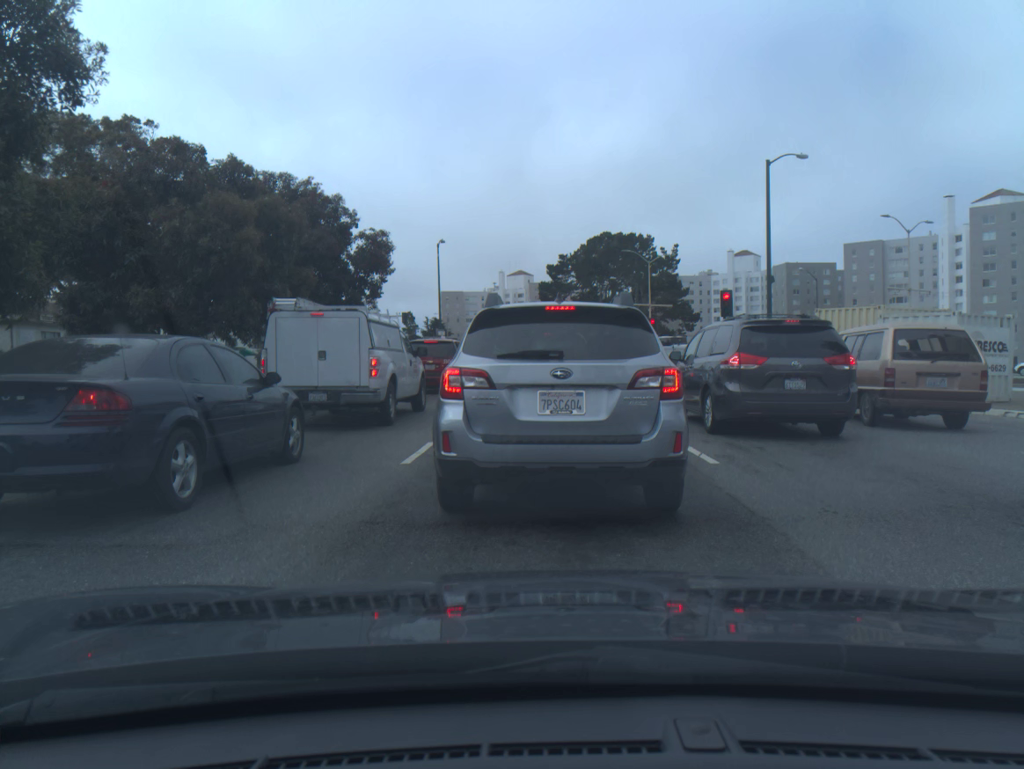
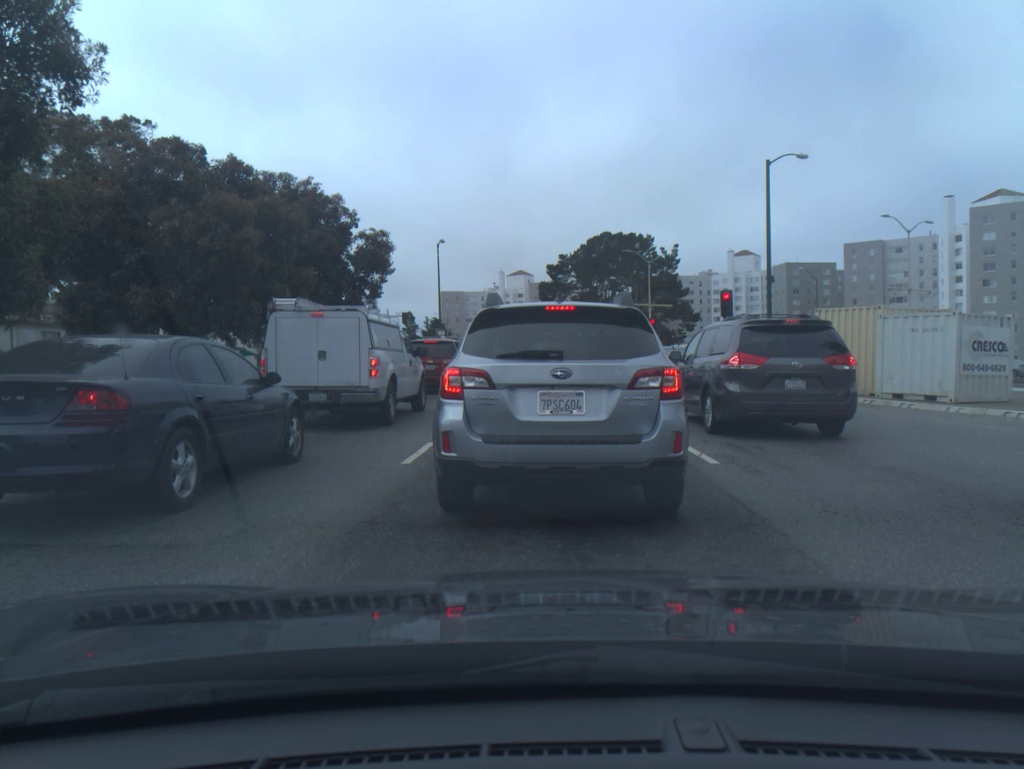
(0.0, 0.0) m; 0°
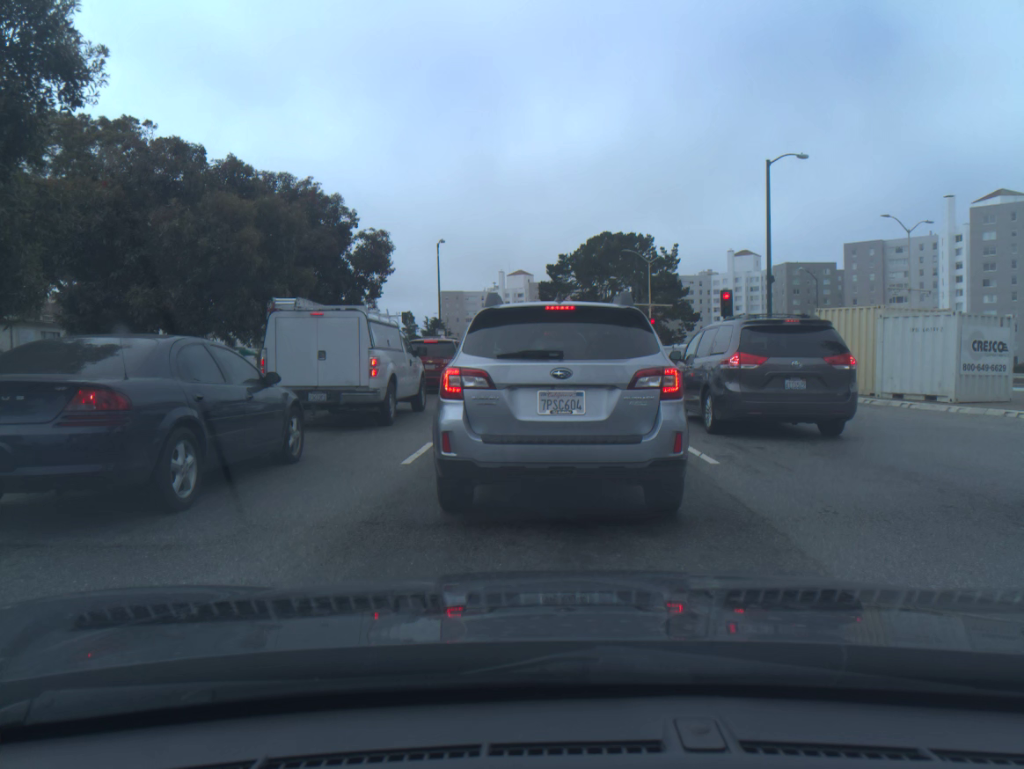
(0.0, 0.0) m; 0°
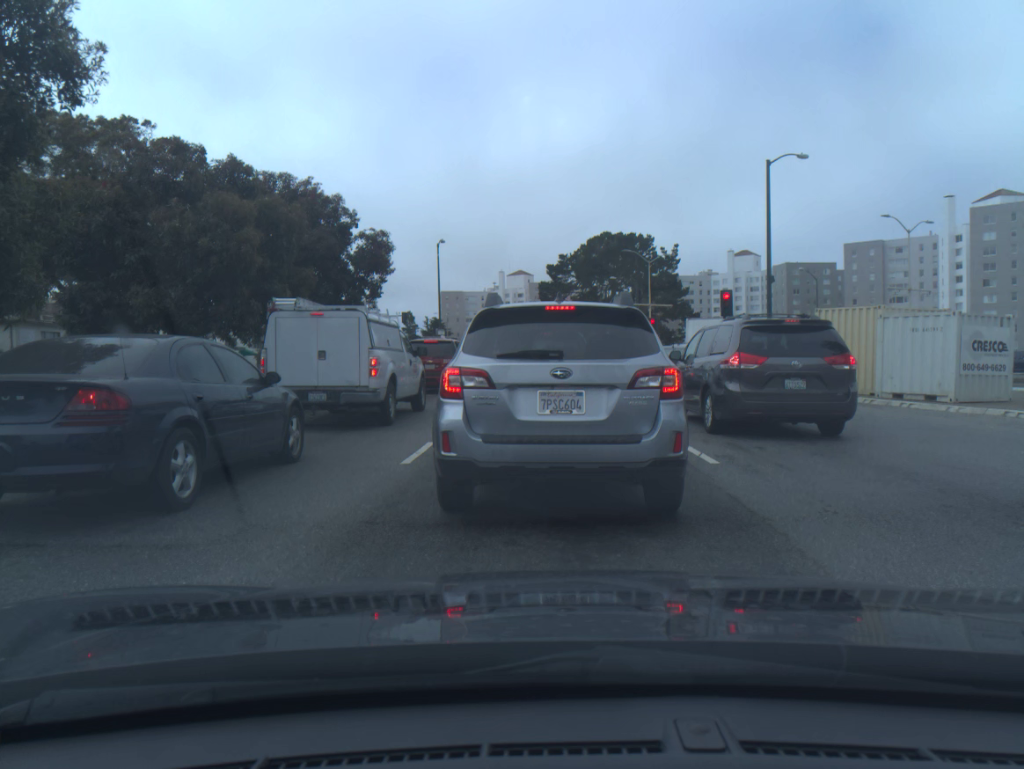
(0.0, 0.0) m; 0°
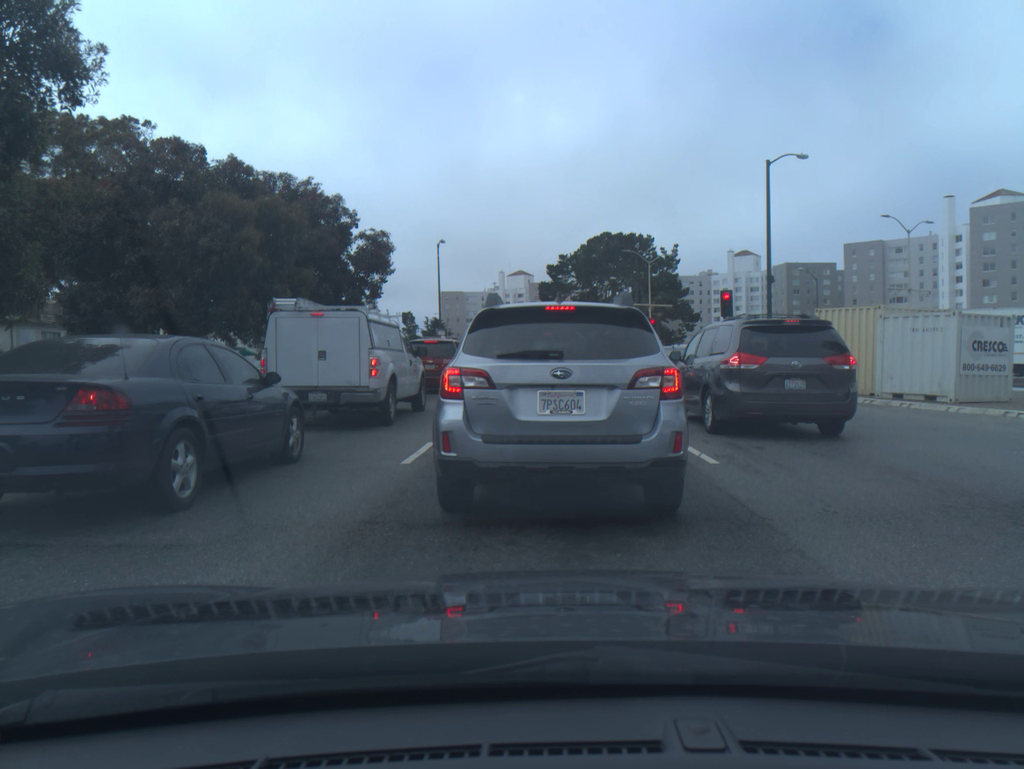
(0.0, 0.0) m; 0°
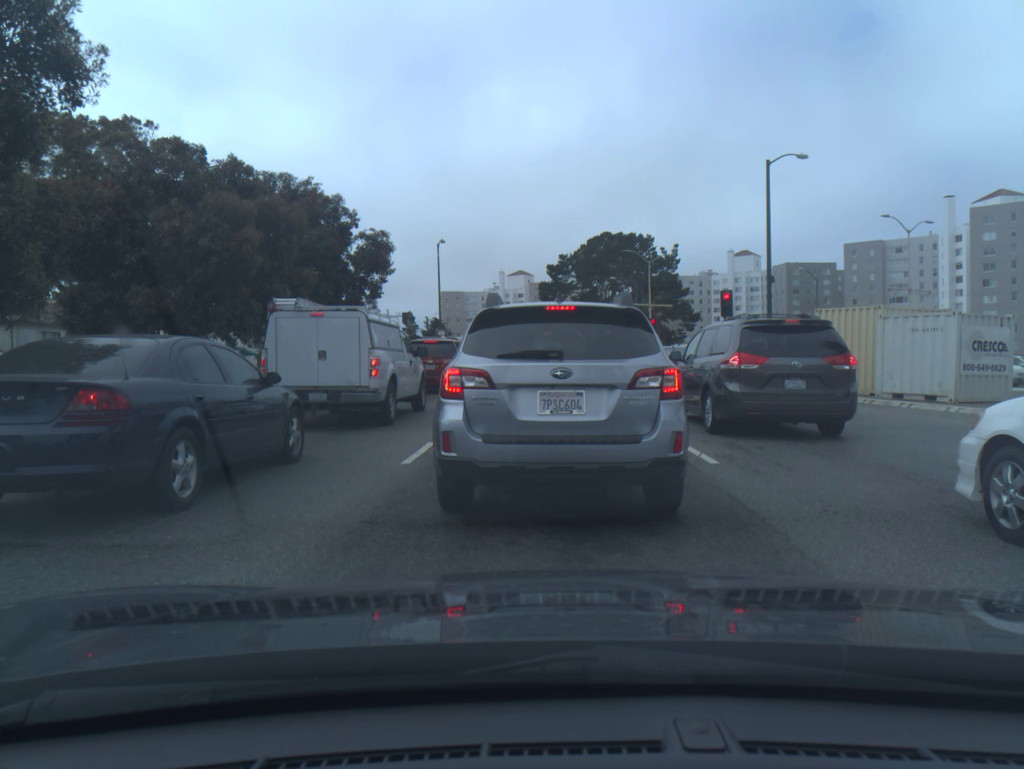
(0.0, 0.0) m; 0°
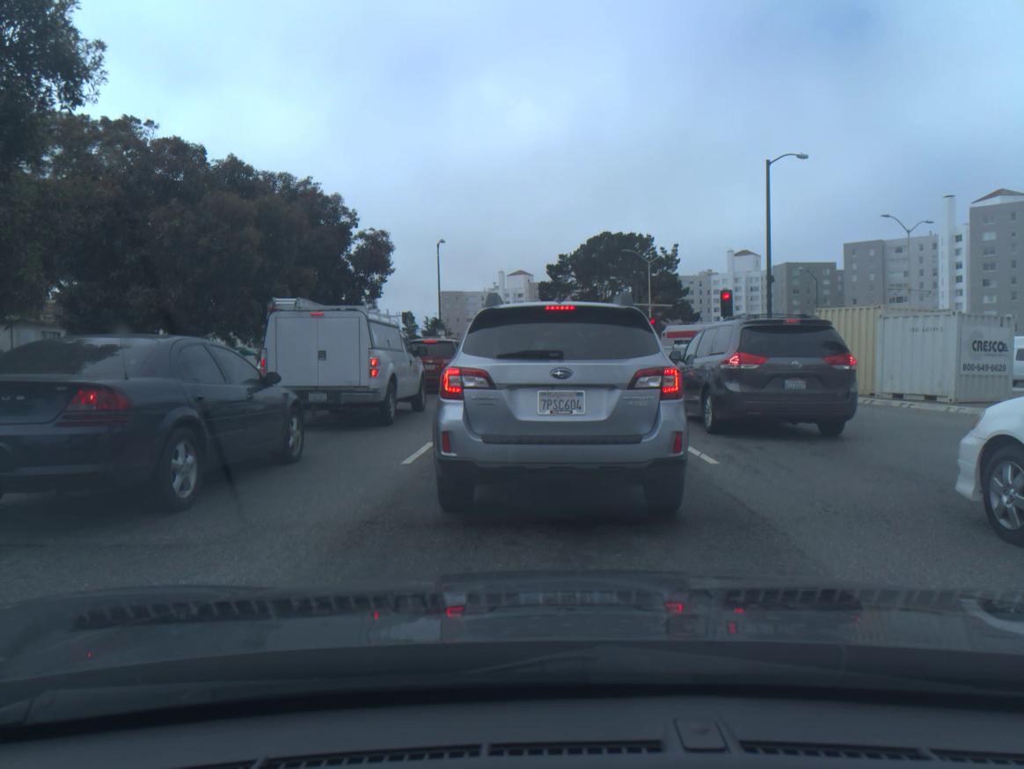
(0.0, 0.0) m; 0°
